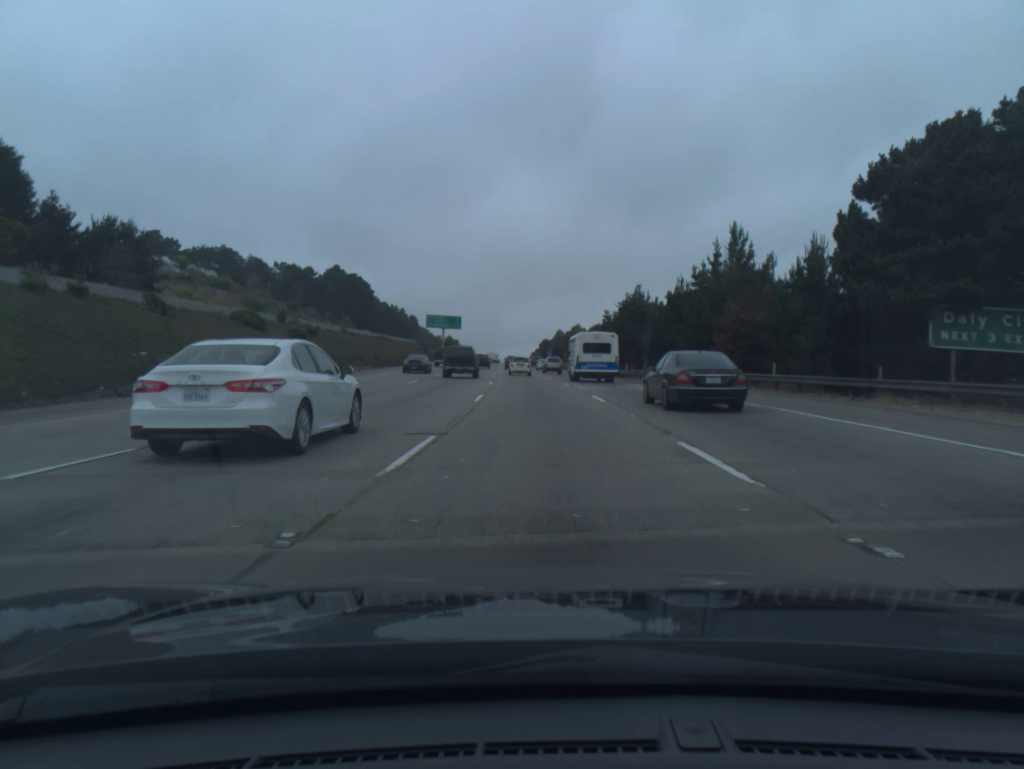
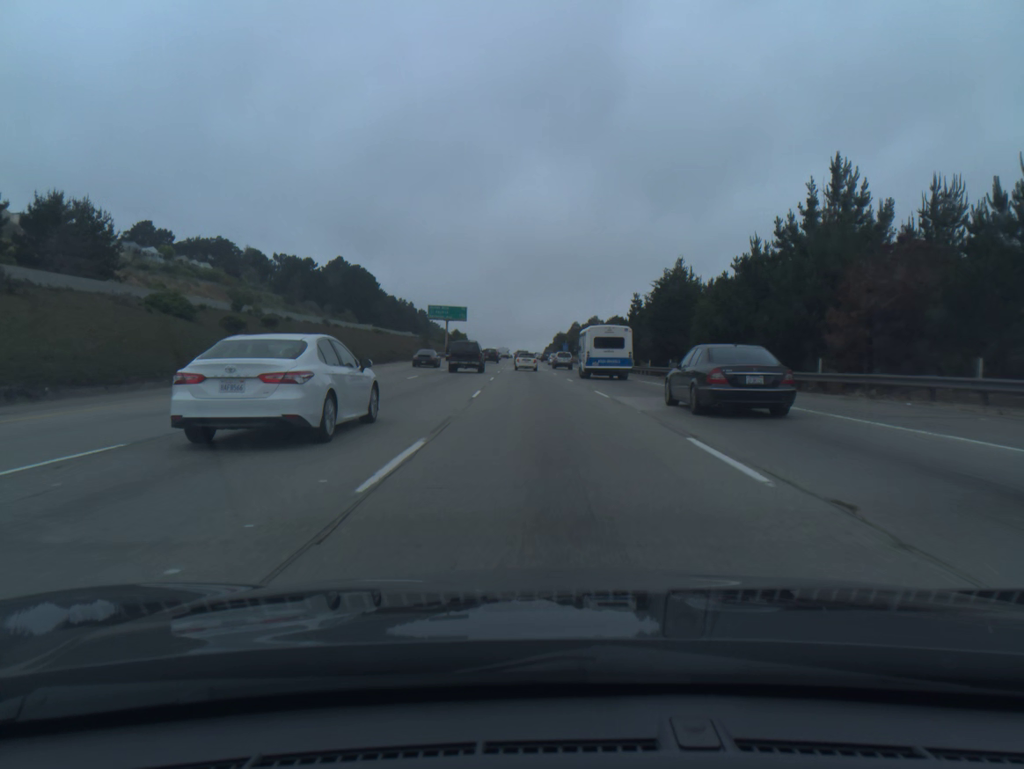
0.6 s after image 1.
(-0.1, +15.0) m; -1°
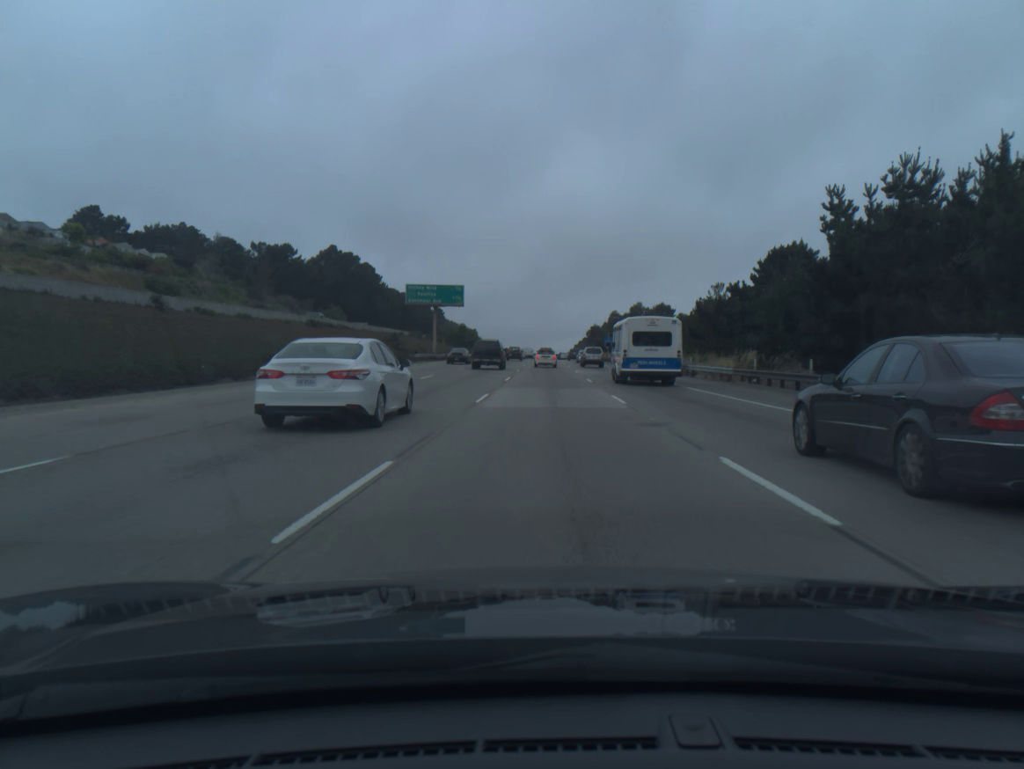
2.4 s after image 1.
(-0.9, +45.3) m; -2°
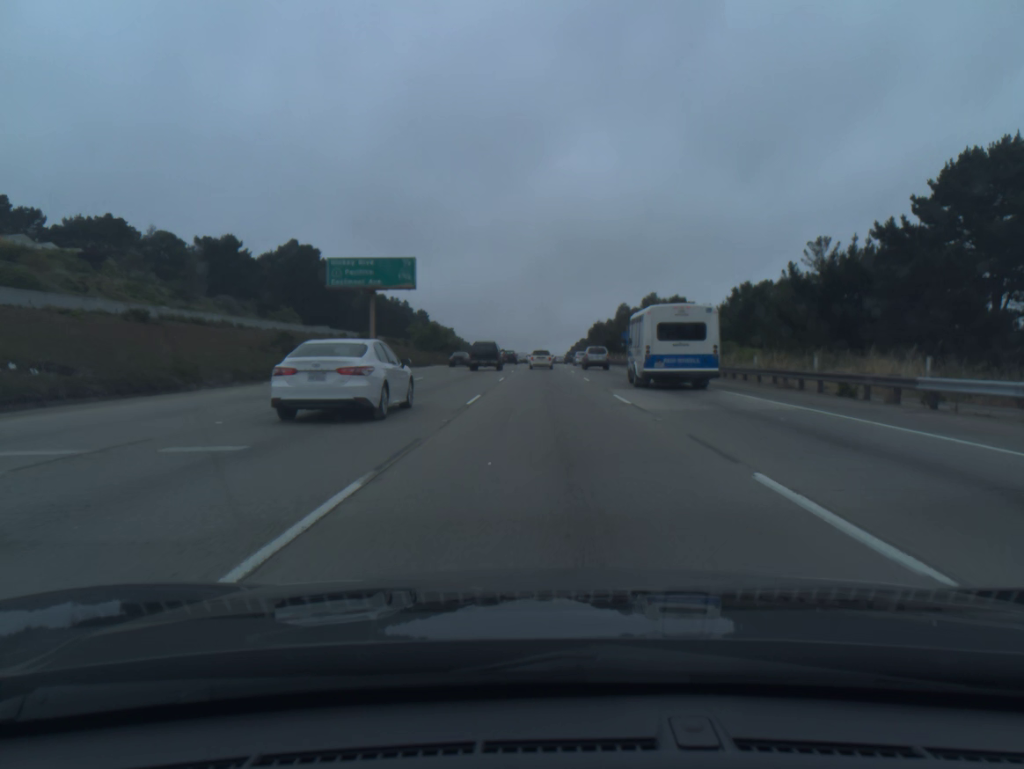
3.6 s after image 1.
(+0.1, +30.5) m; 0°
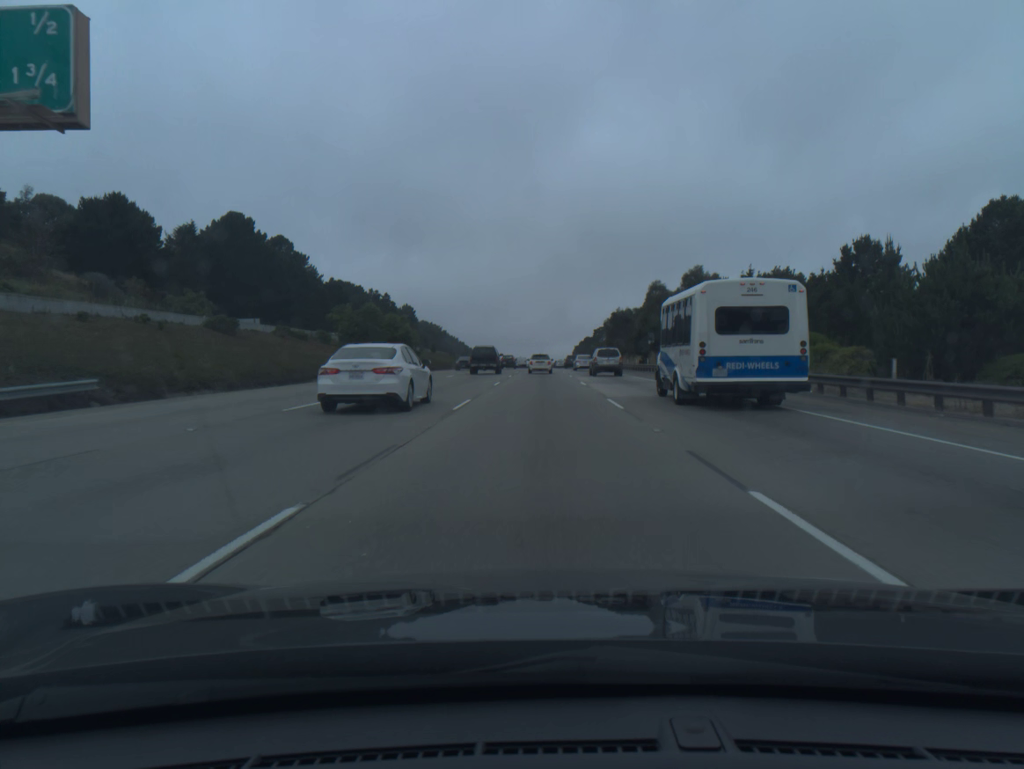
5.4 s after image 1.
(+0.1, +44.8) m; 0°
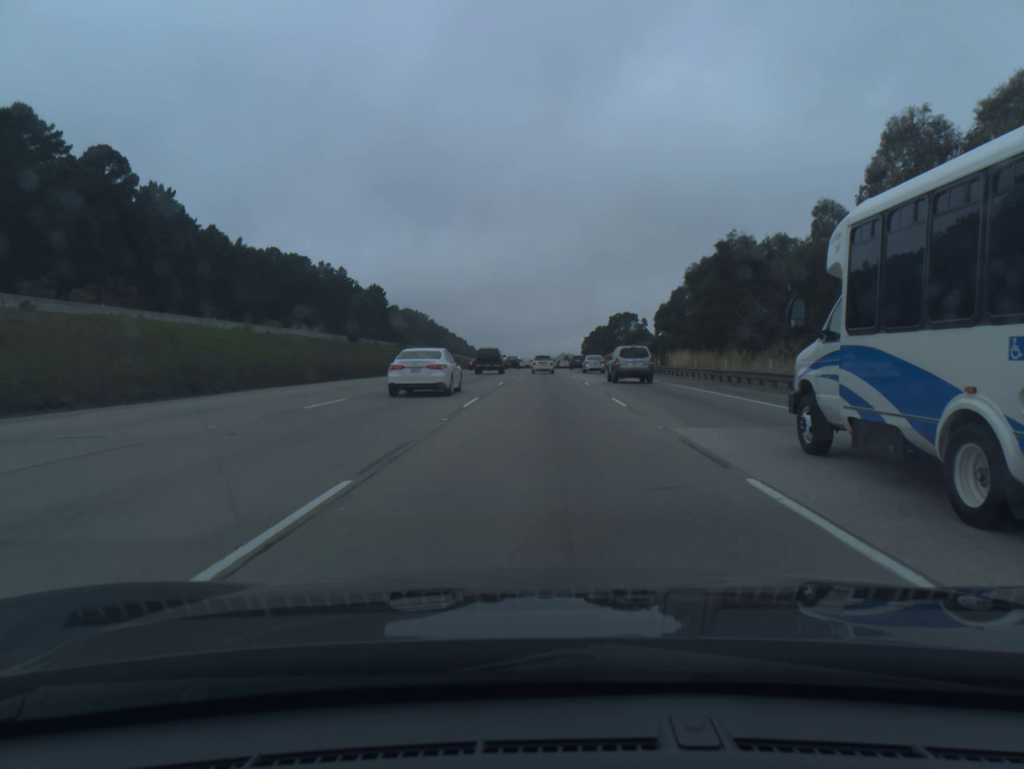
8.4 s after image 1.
(-0.2, +72.1) m; 0°
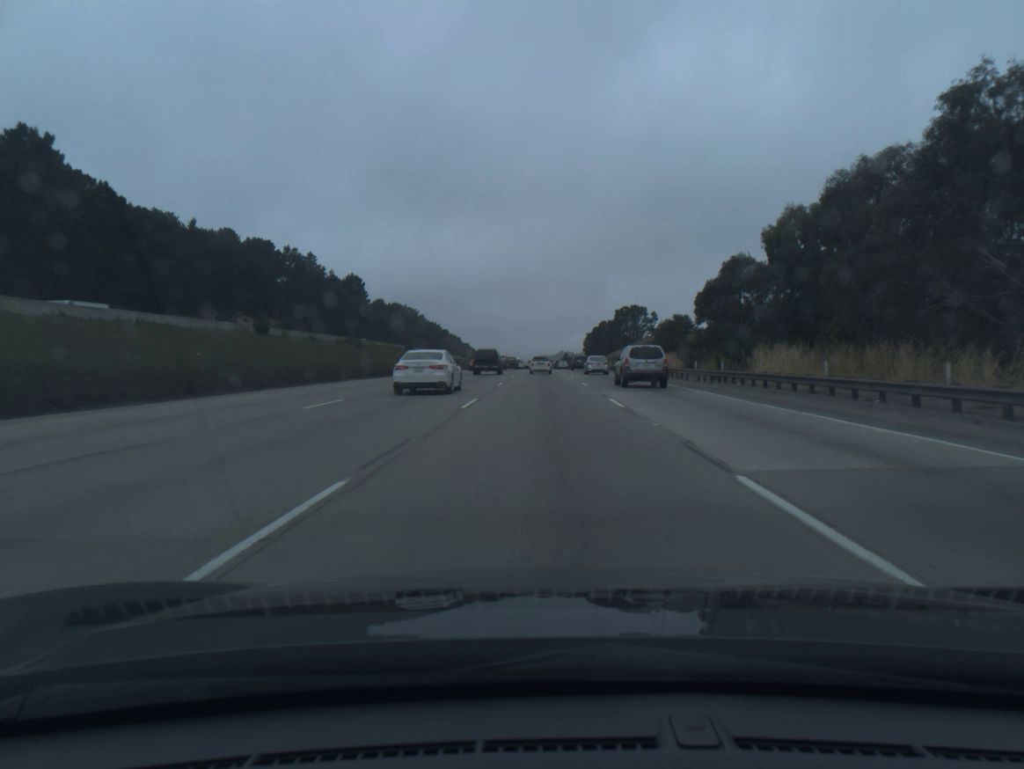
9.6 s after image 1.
(0.0, +29.1) m; 0°
